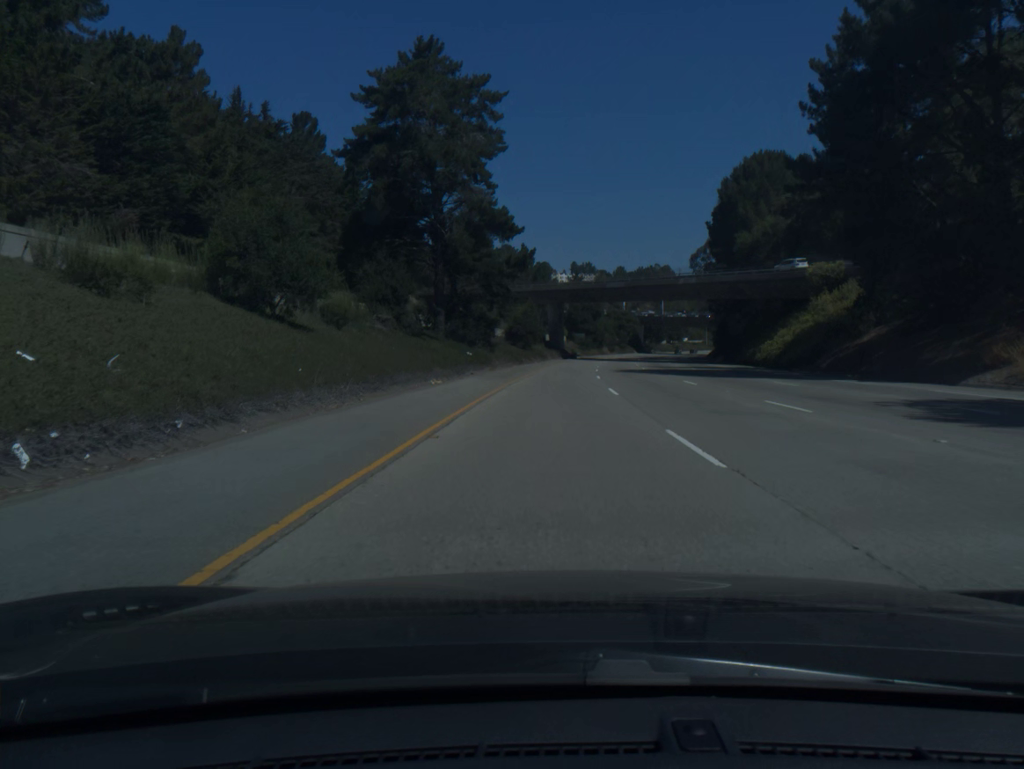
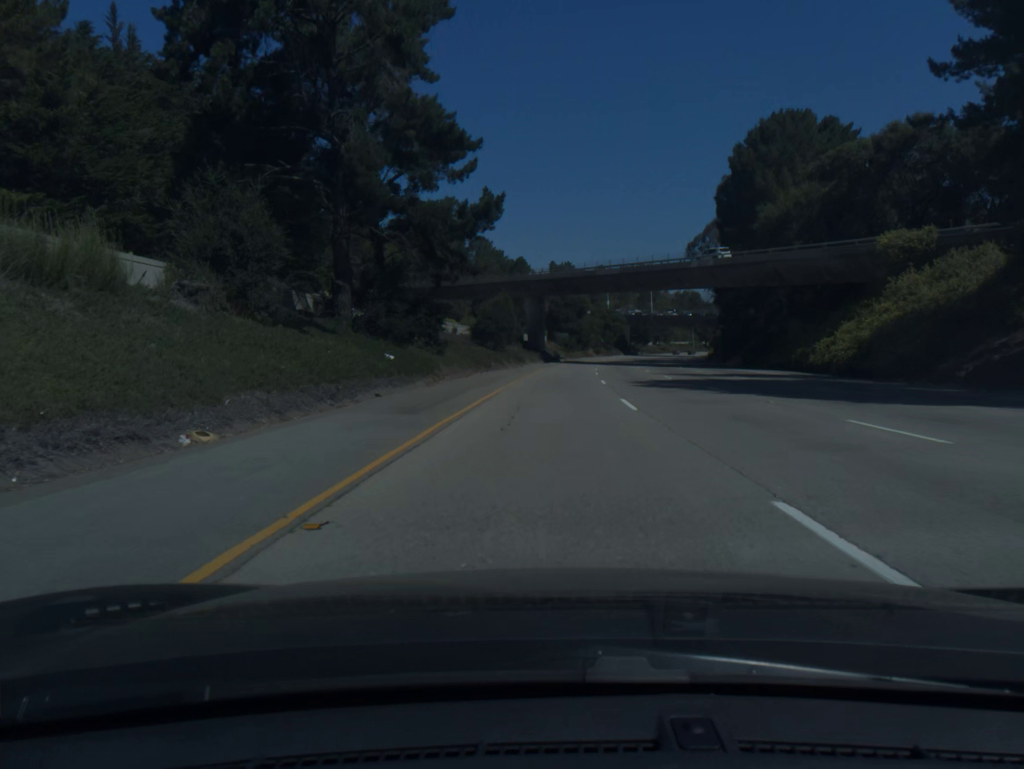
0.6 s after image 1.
(+0.3, +20.6) m; +2°
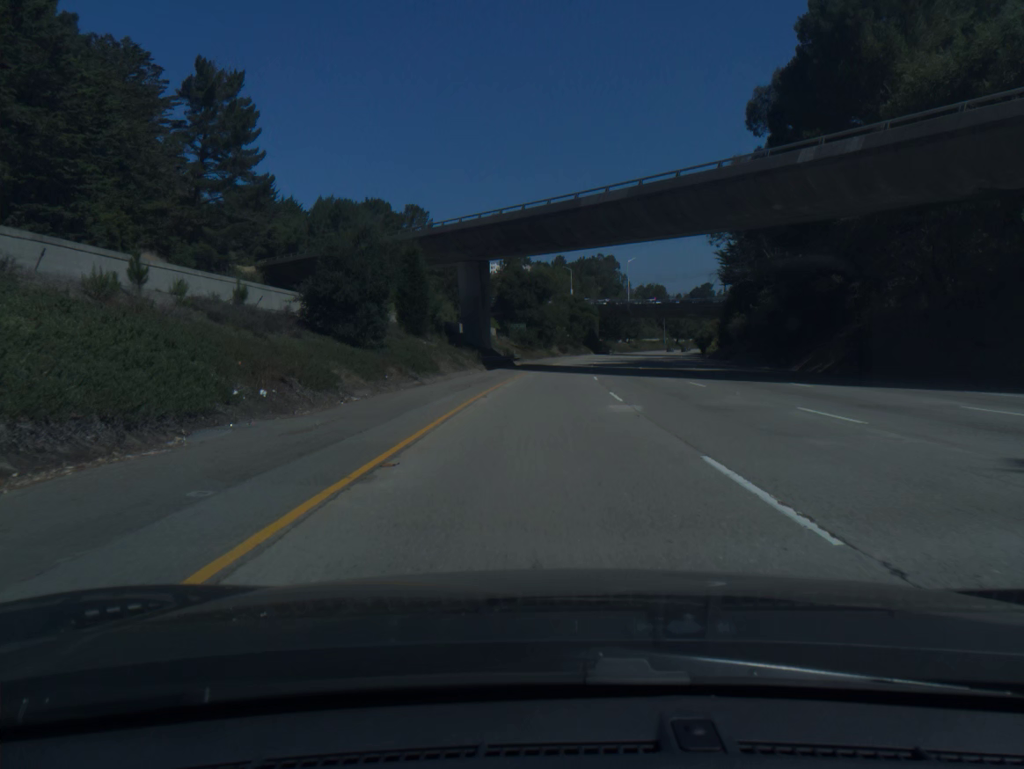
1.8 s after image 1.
(+1.1, +41.3) m; +3°
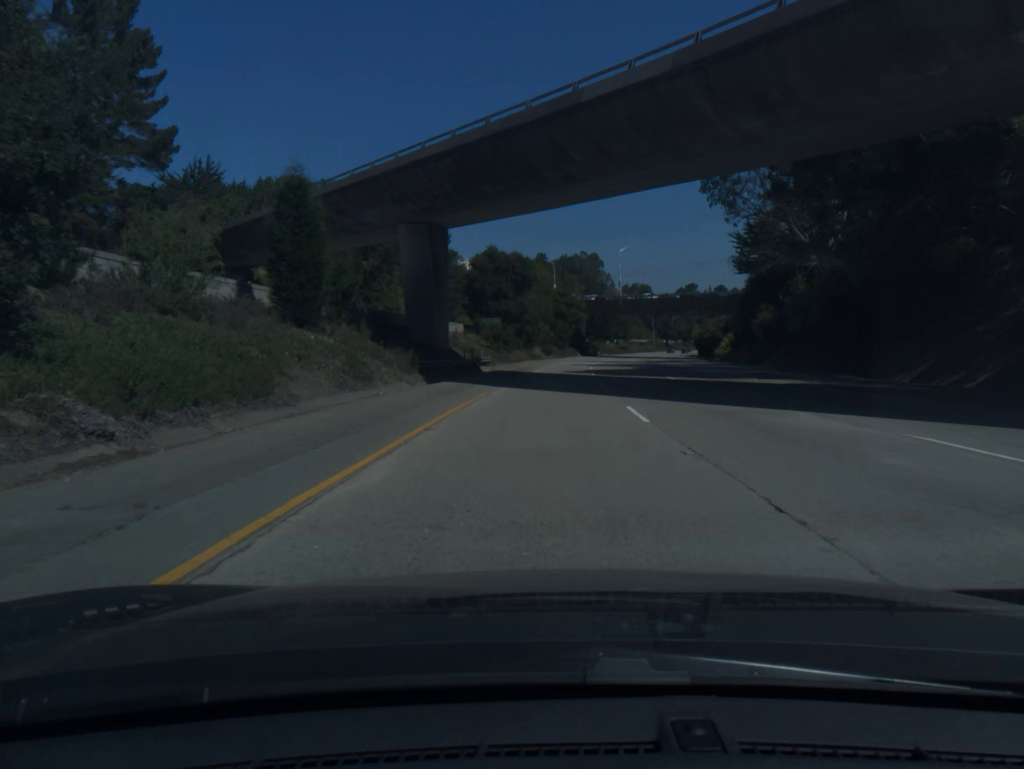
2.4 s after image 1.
(+0.2, +20.7) m; +1°
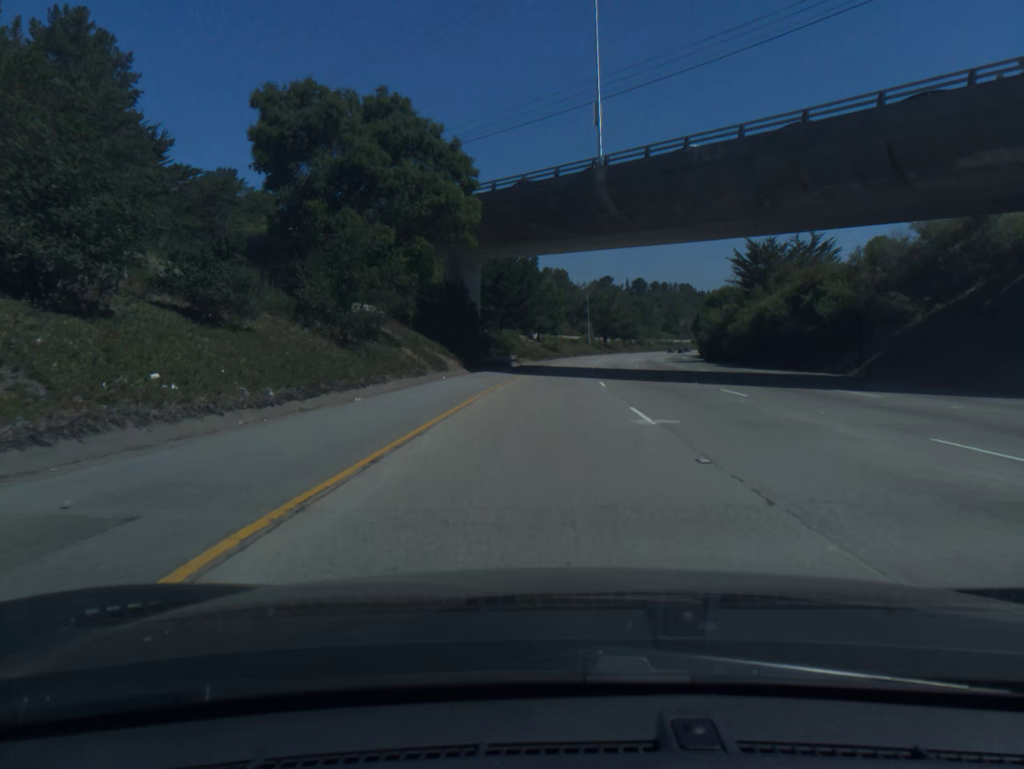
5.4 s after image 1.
(+6.1, +103.0) m; +7°
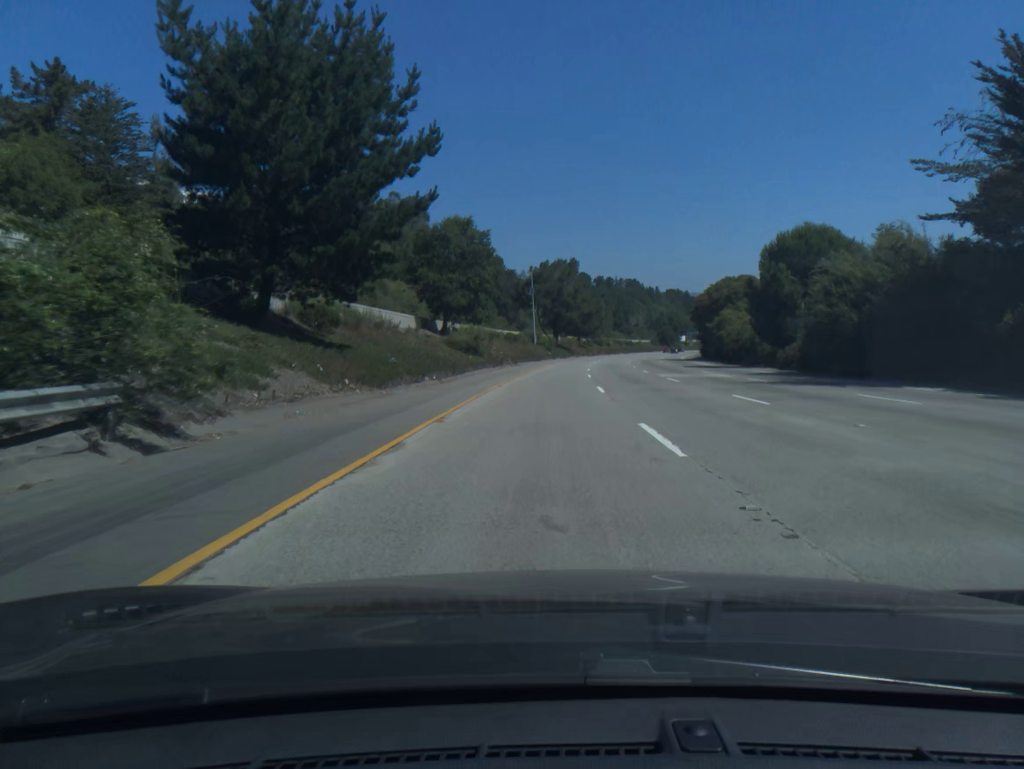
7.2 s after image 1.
(+2.6, +61.9) m; +5°
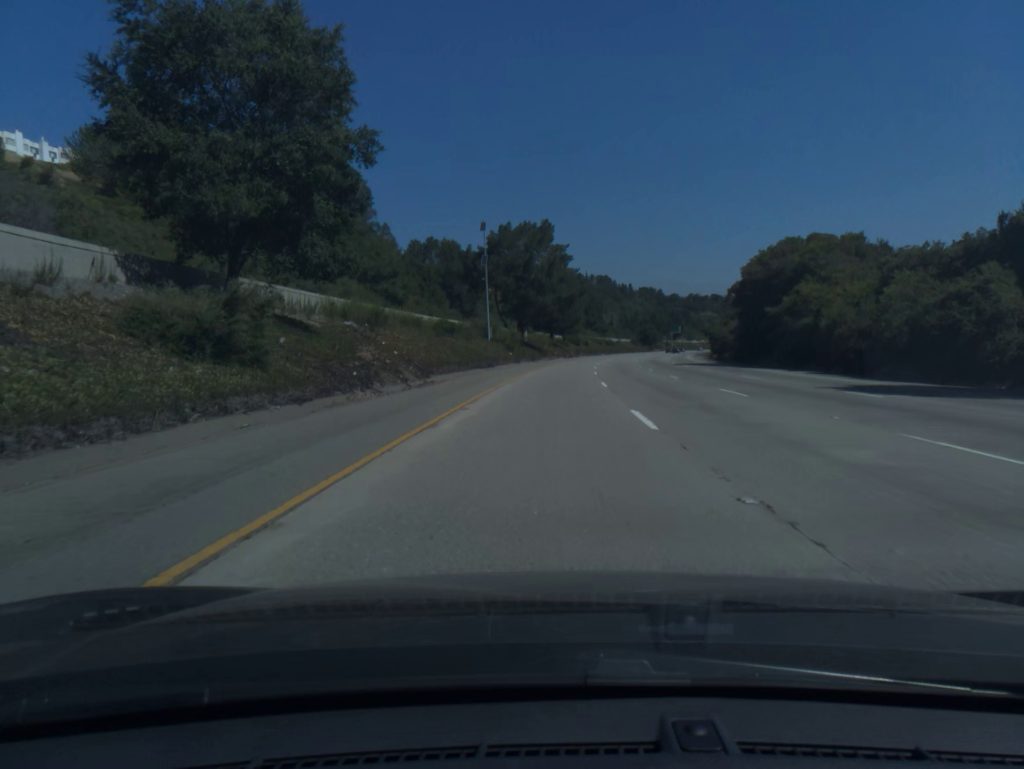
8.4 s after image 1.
(+0.9, +41.3) m; +2°
